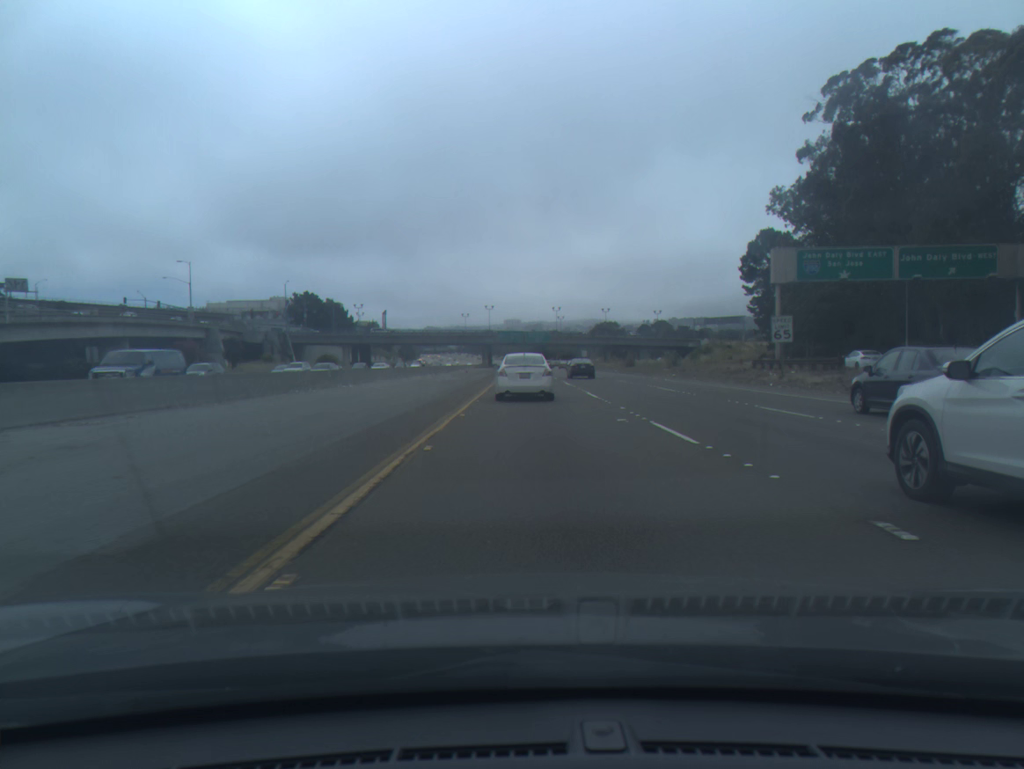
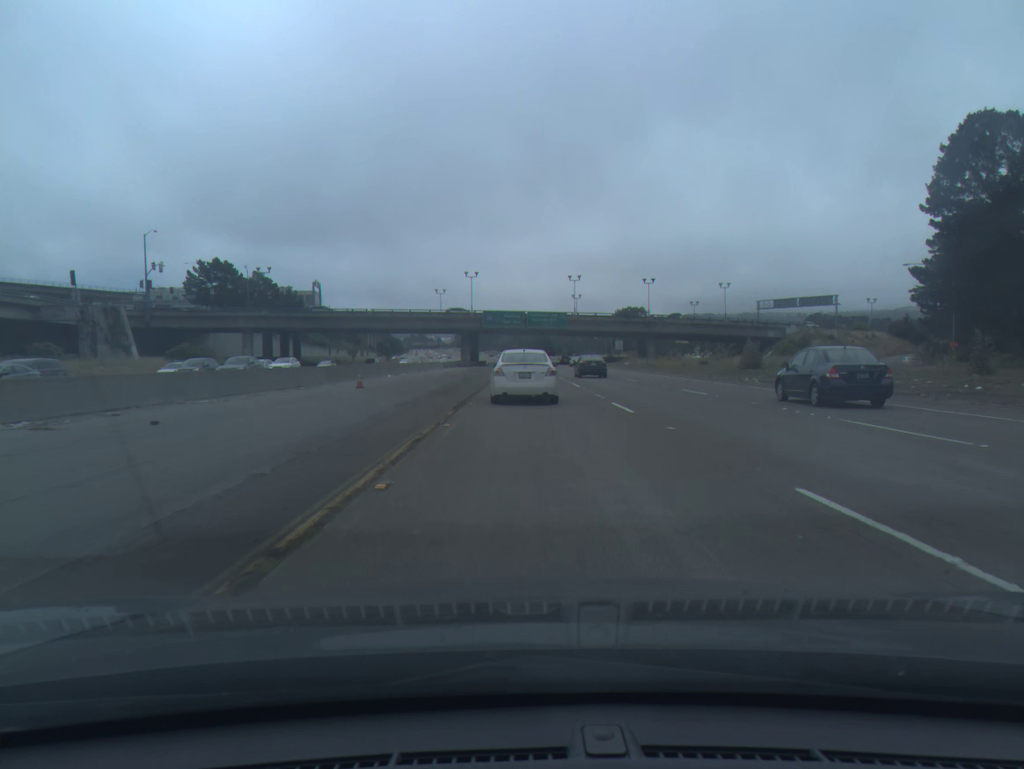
(-0.1, +67.2) m; 0°
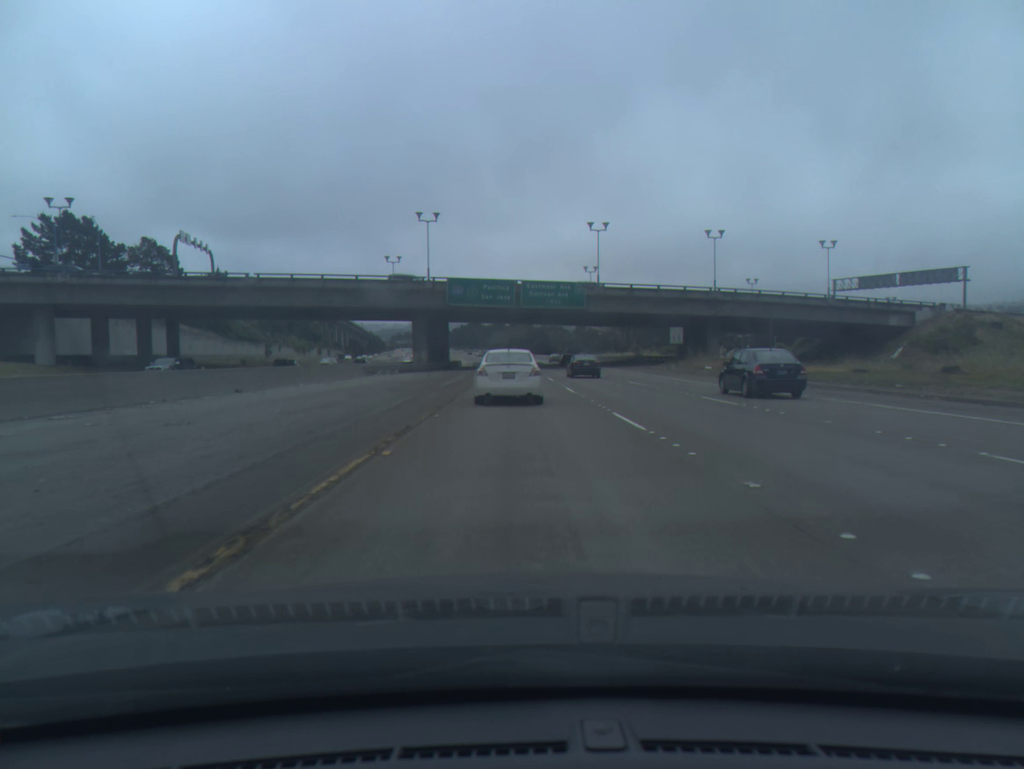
(+0.2, +50.4) m; +1°
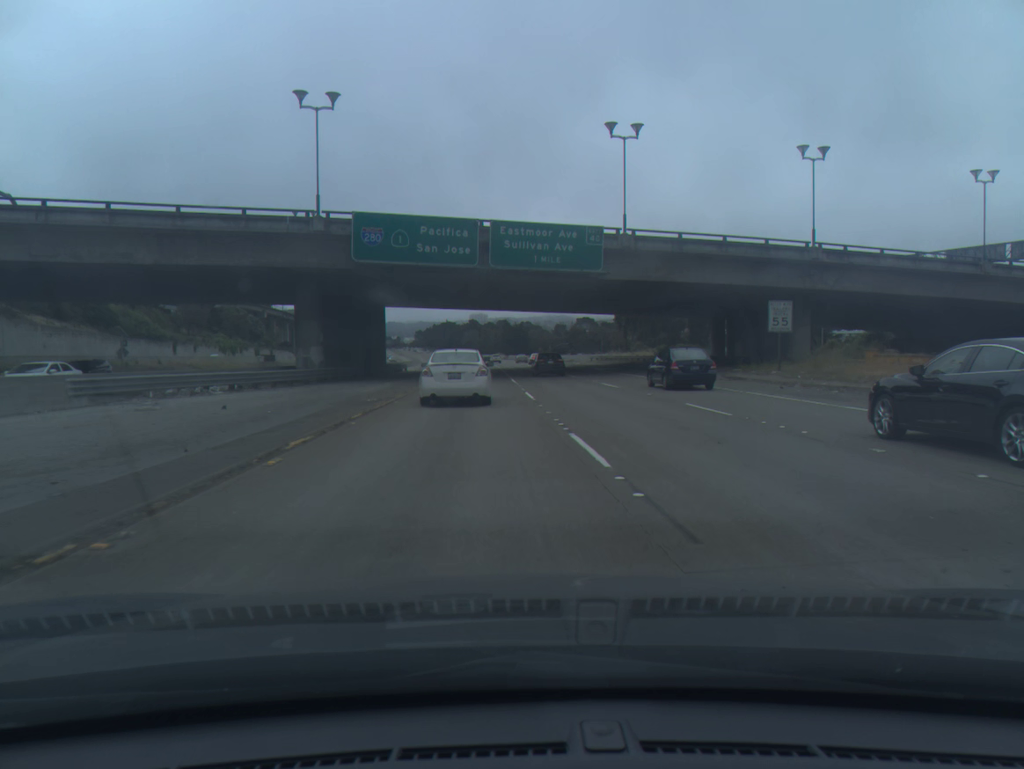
(+0.5, +33.8) m; +2°
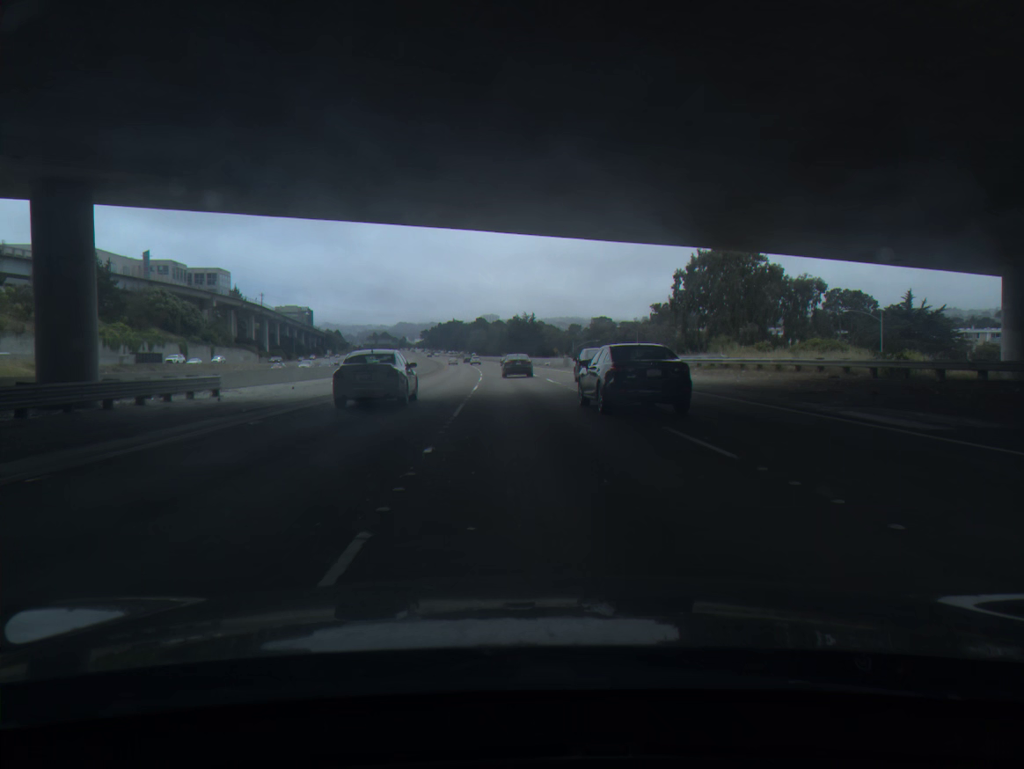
(+0.2, +50.4) m; -1°
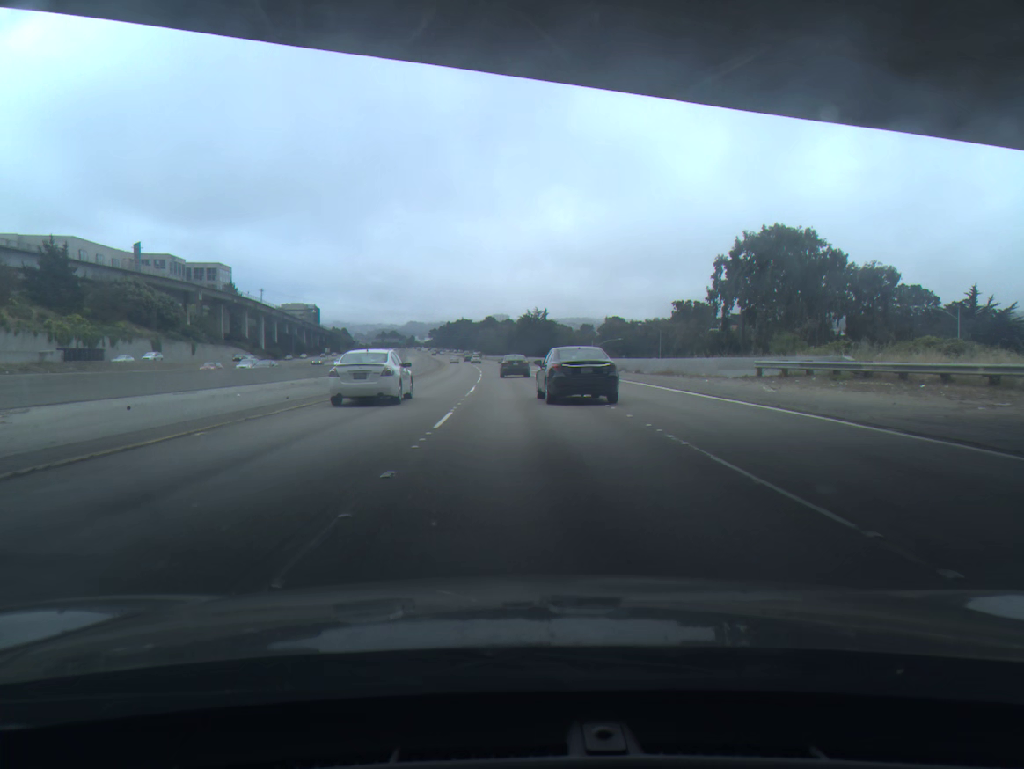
(-0.1, +16.6) m; -1°
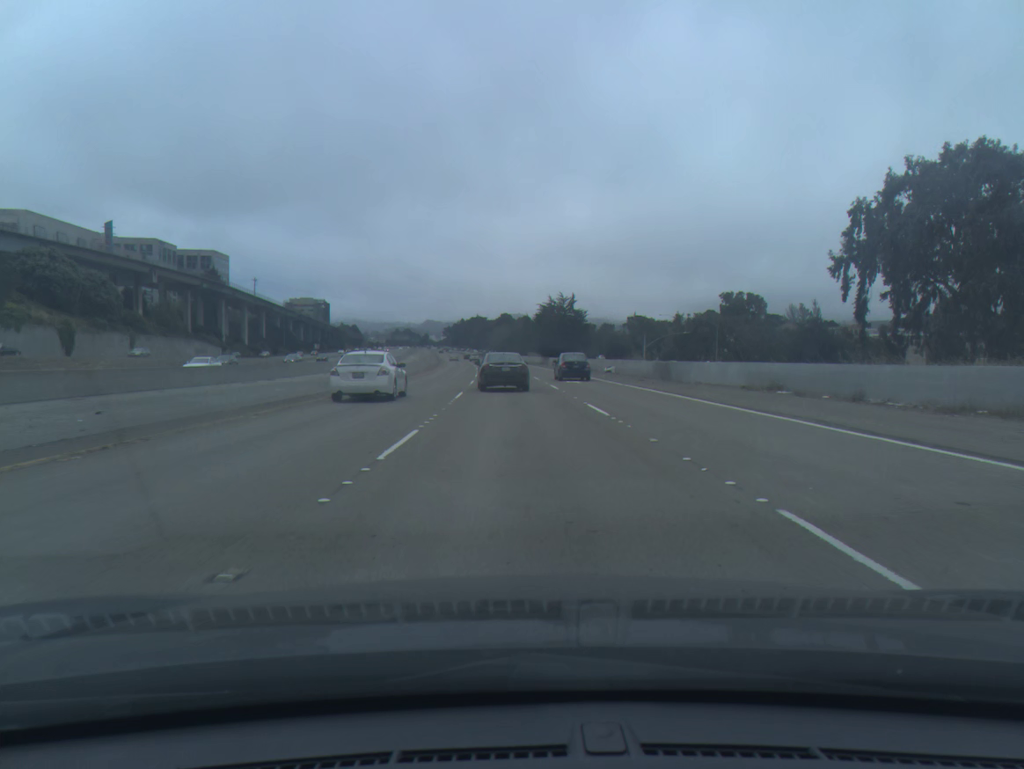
(-0.3, +33.0) m; -1°
